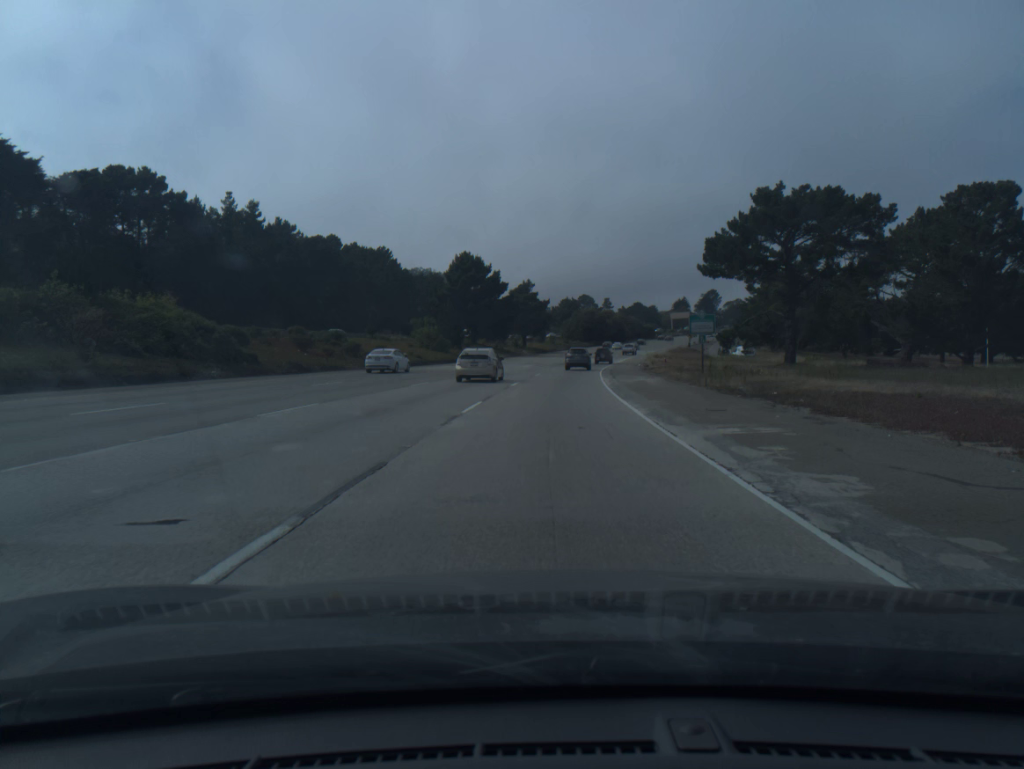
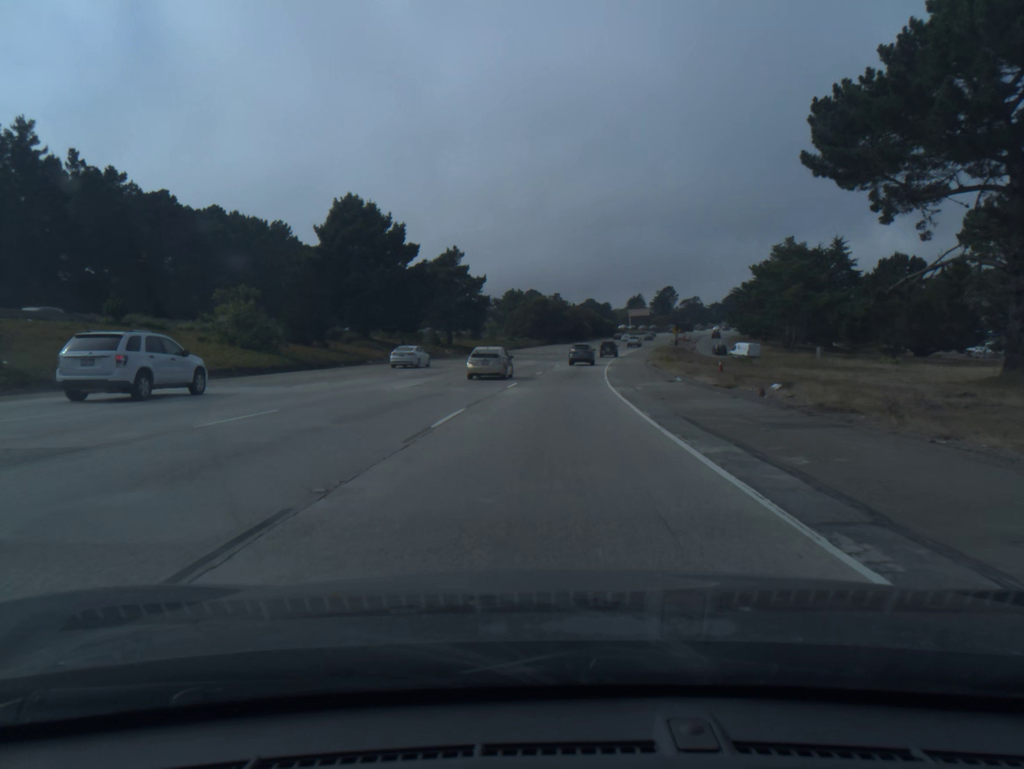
(+1.6, +45.9) m; +4°
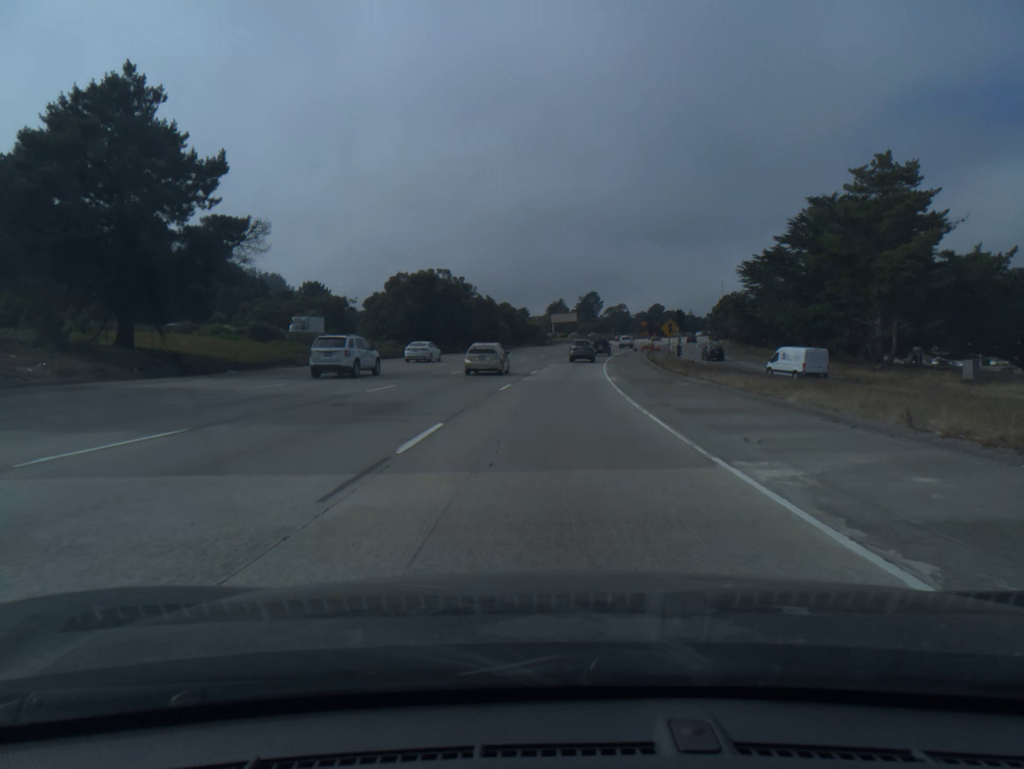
(+3.2, +61.7) m; +6°
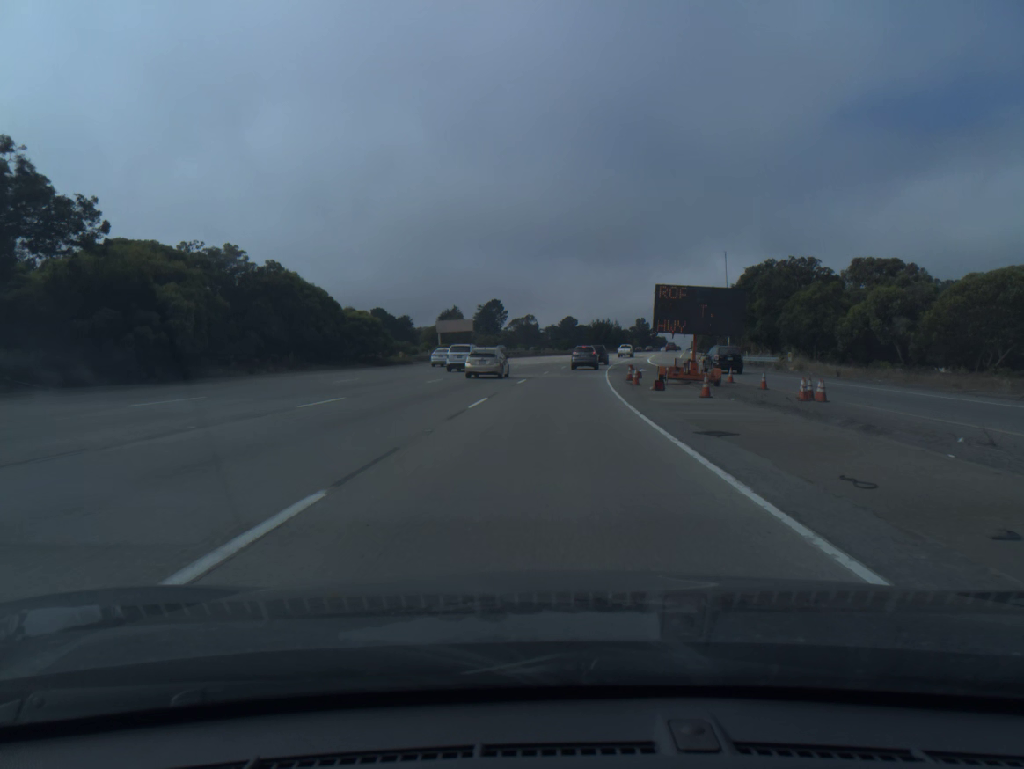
(+5.2, +77.2) m; +7°
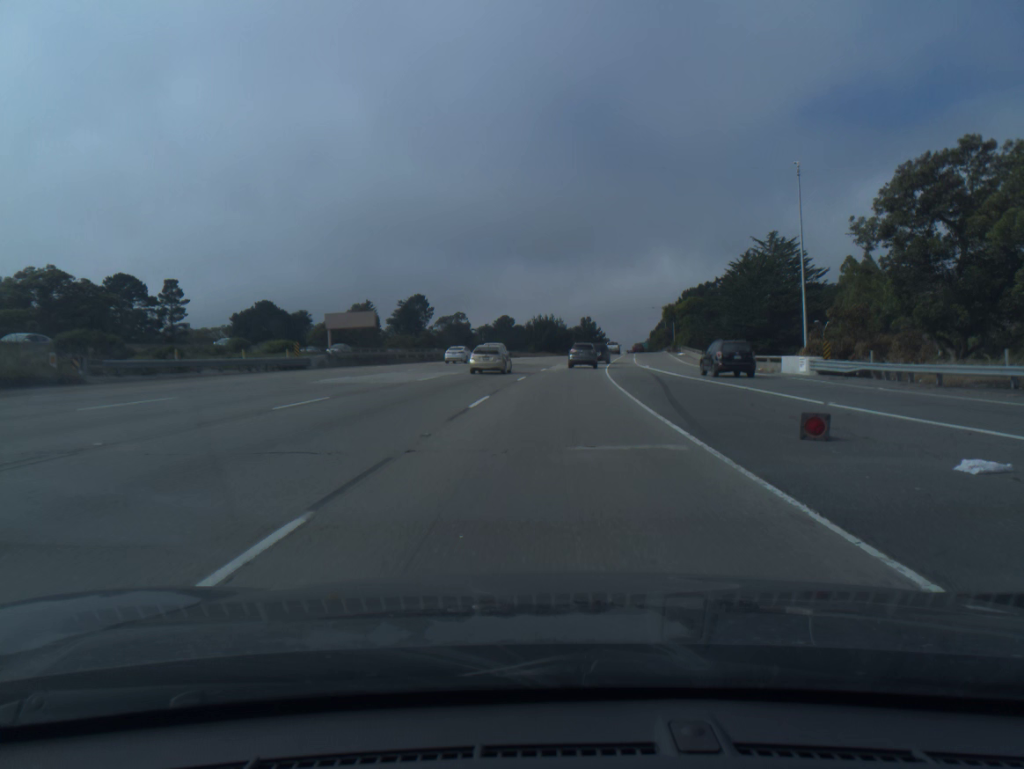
(+1.7, +44.8) m; +5°
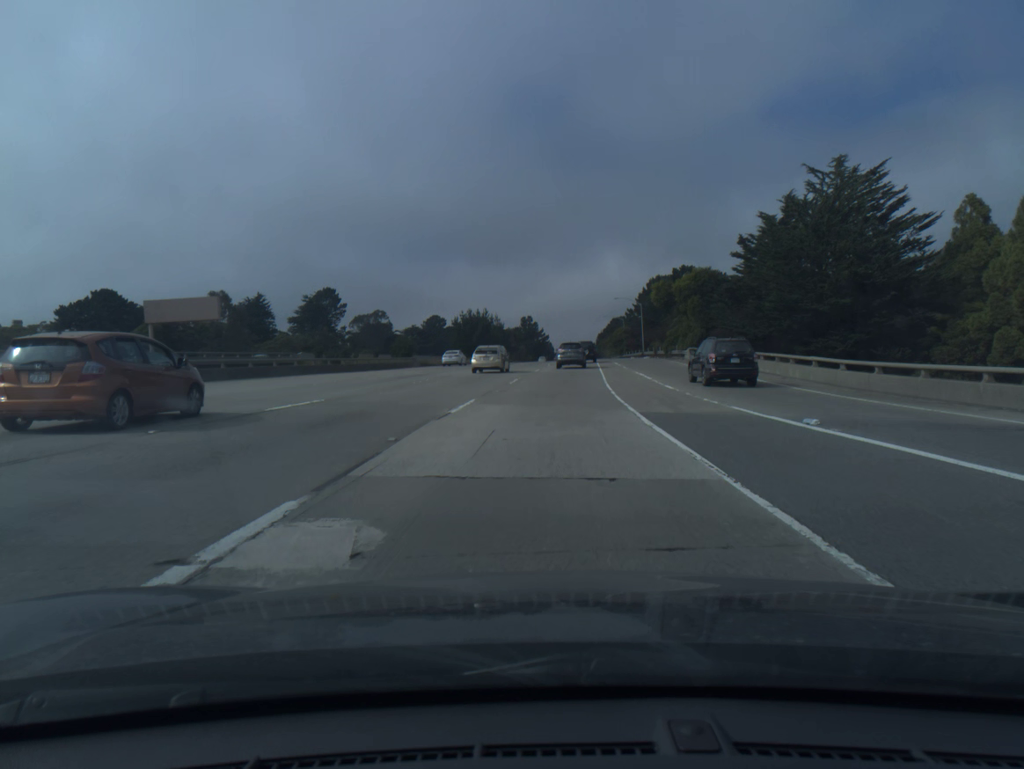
(+1.8, +42.9) m; +5°
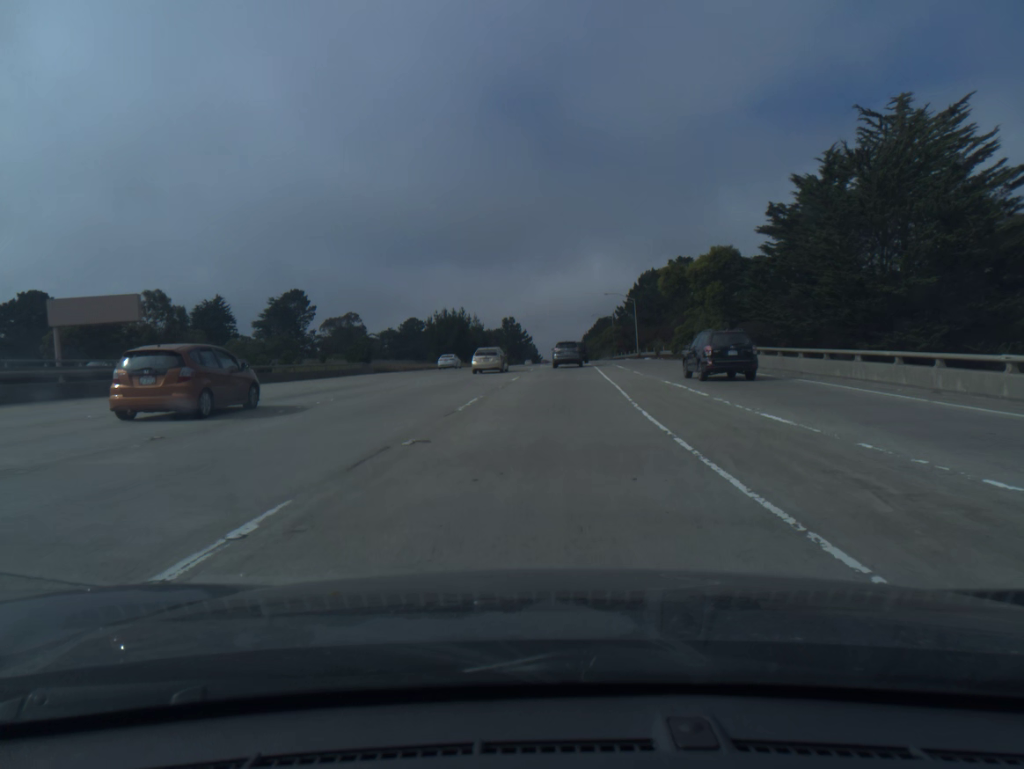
(+0.1, +14.1) m; +1°
